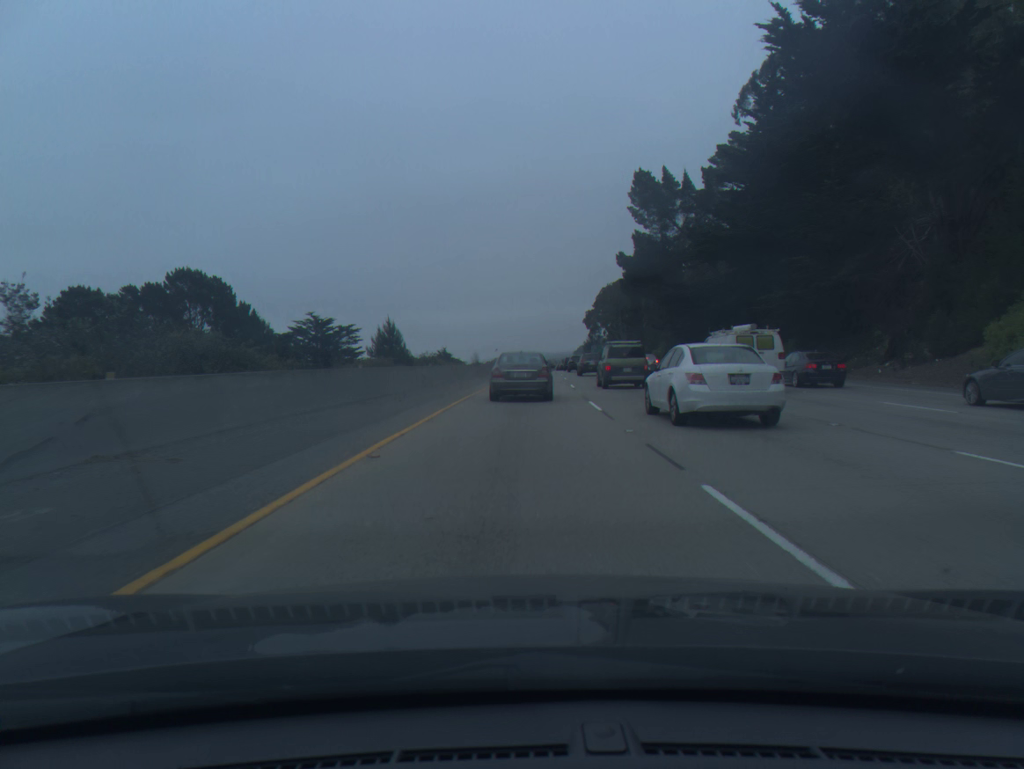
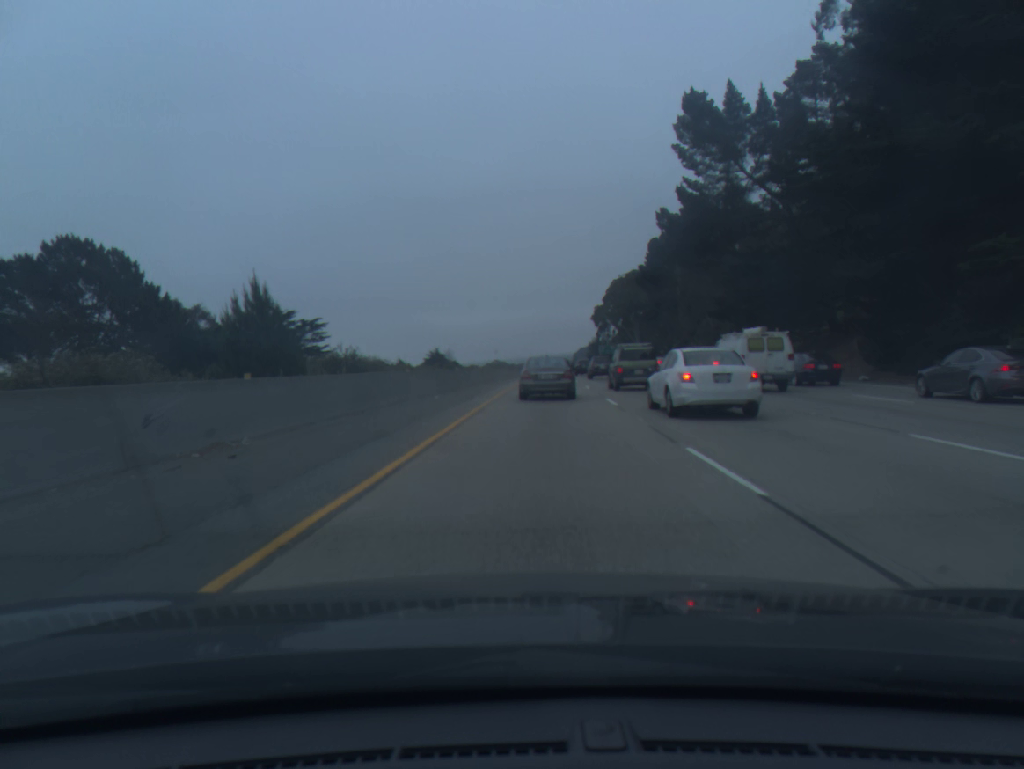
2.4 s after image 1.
(0.0, +26.0) m; 0°
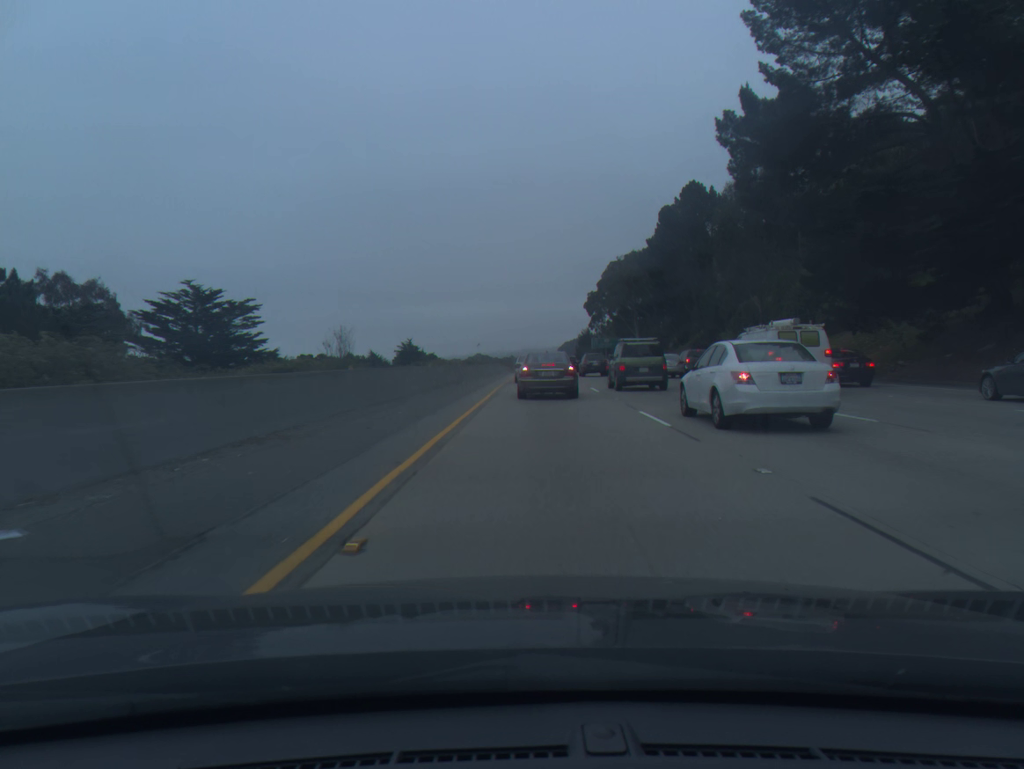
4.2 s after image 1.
(+0.3, +22.5) m; +1°
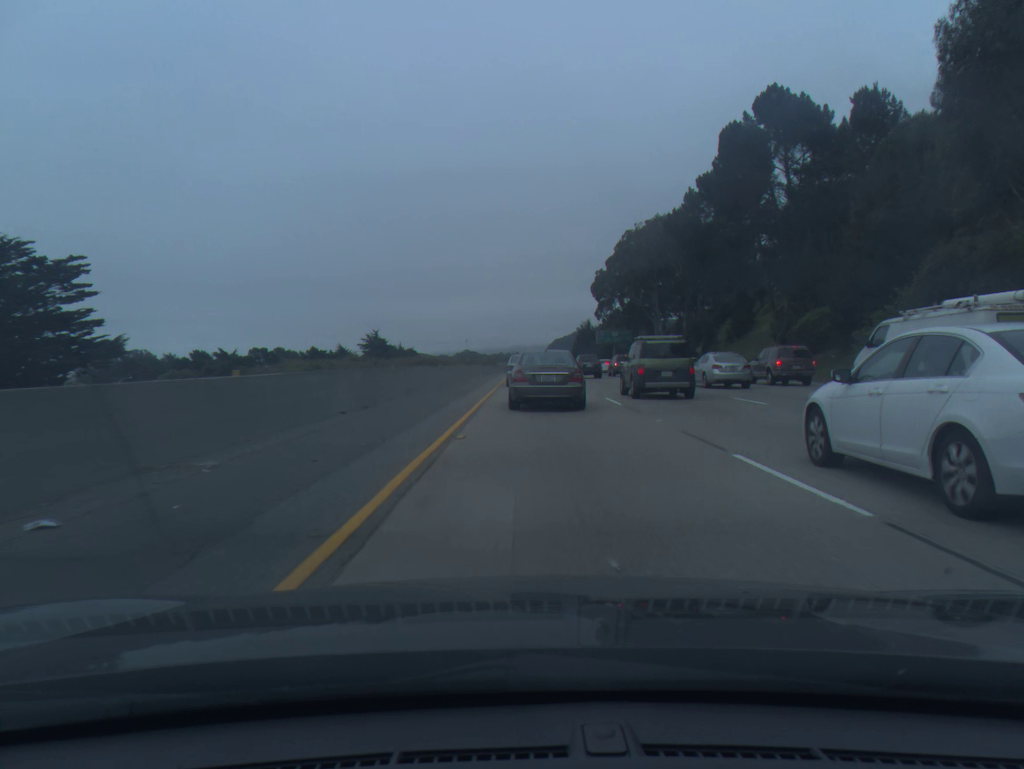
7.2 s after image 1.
(+0.3, +37.0) m; +1°
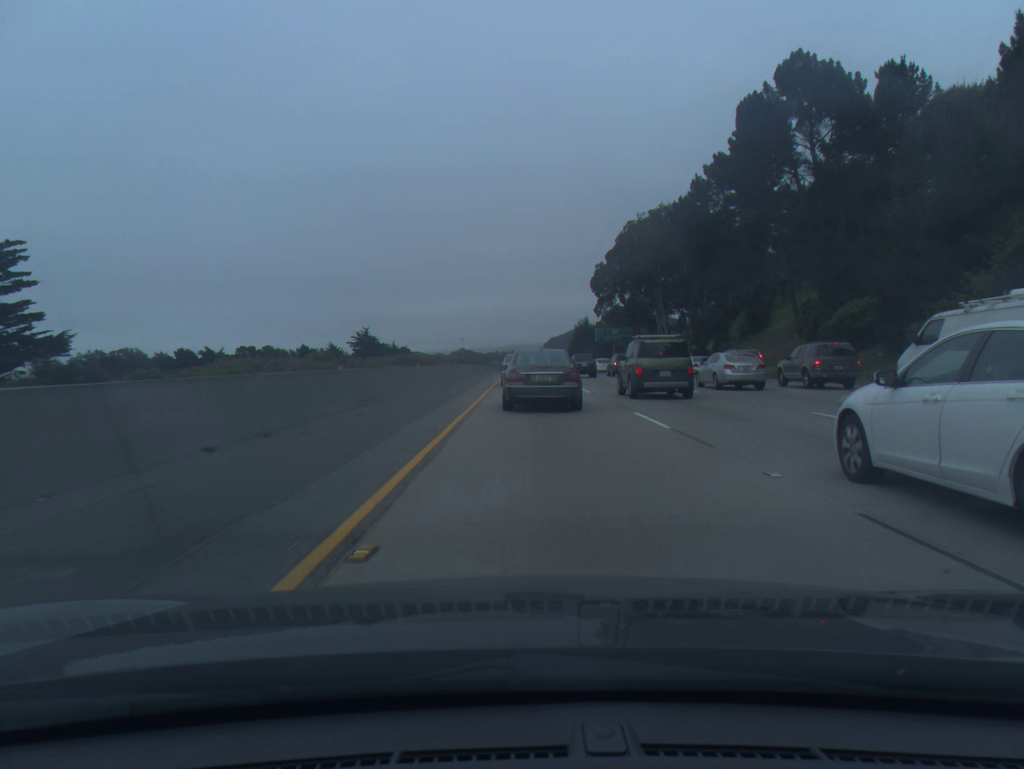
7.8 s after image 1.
(0.0, +7.1) m; 0°
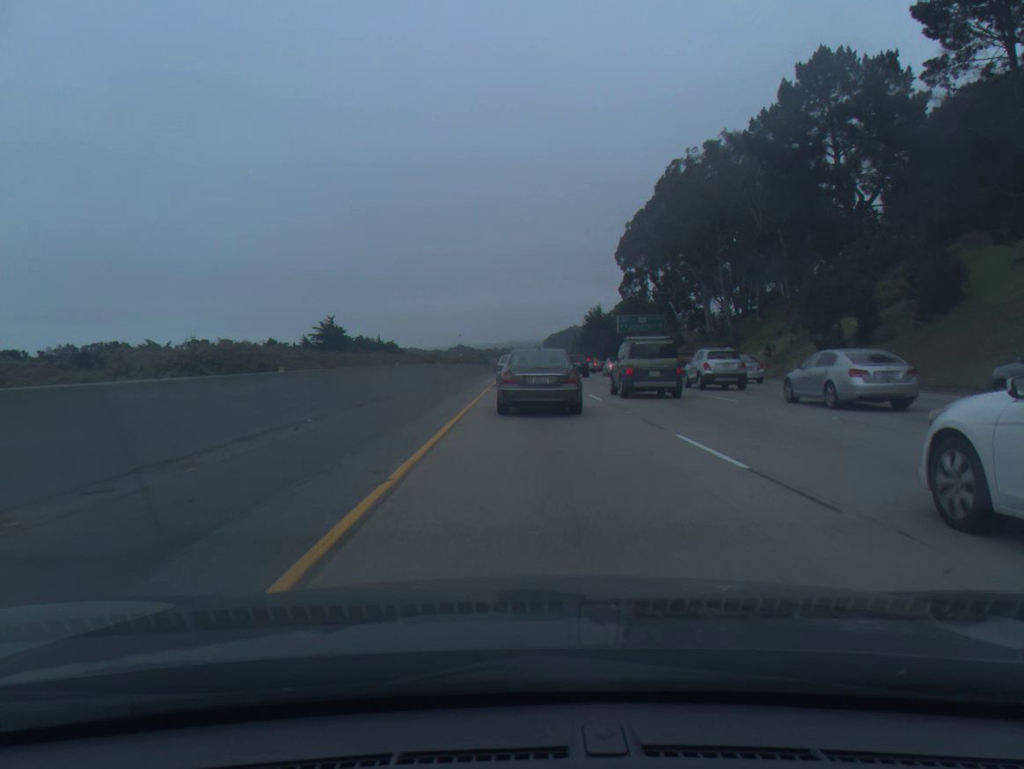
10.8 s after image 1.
(-0.1, +34.1) m; 0°
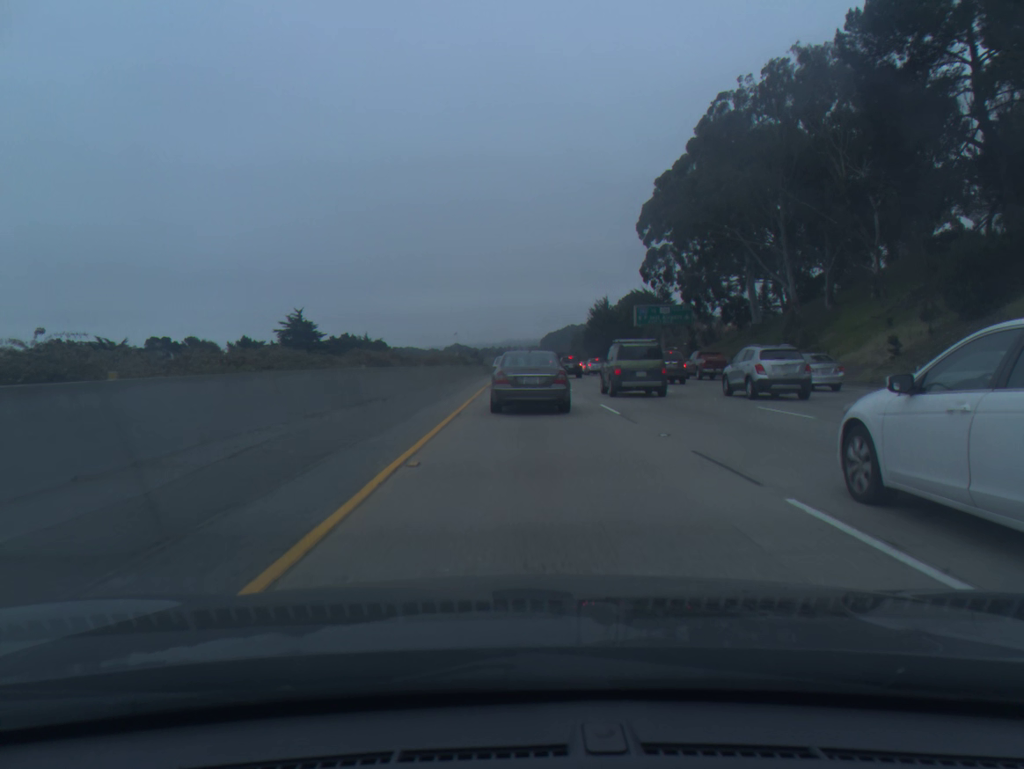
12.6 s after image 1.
(+0.1, +20.2) m; 0°
